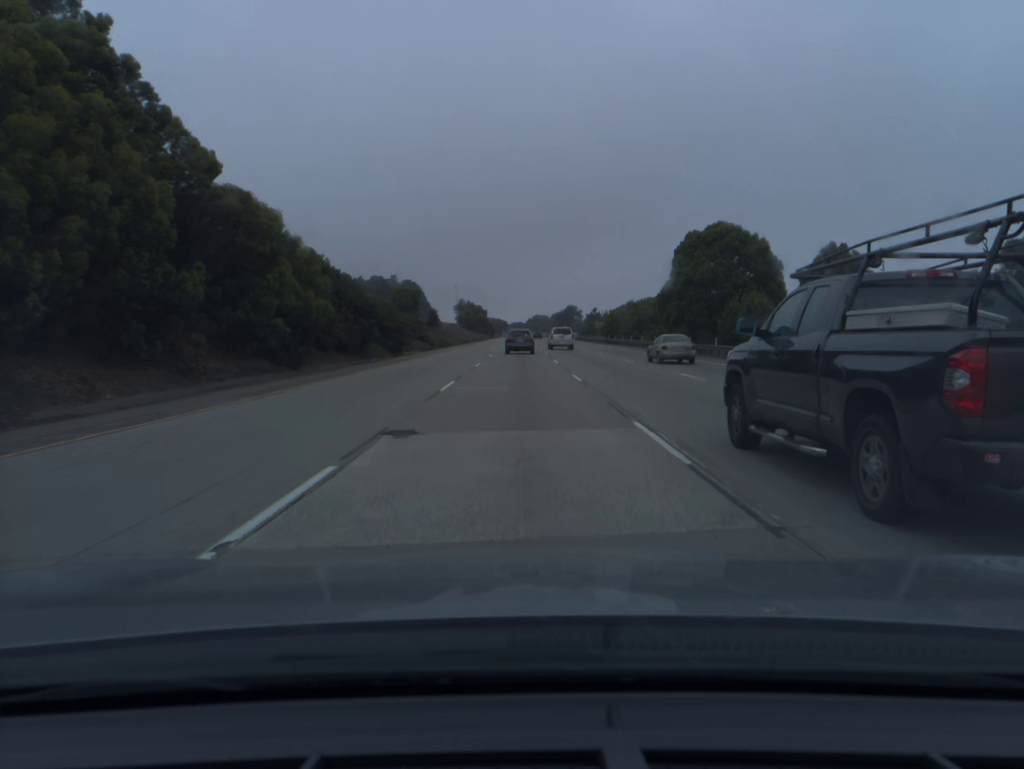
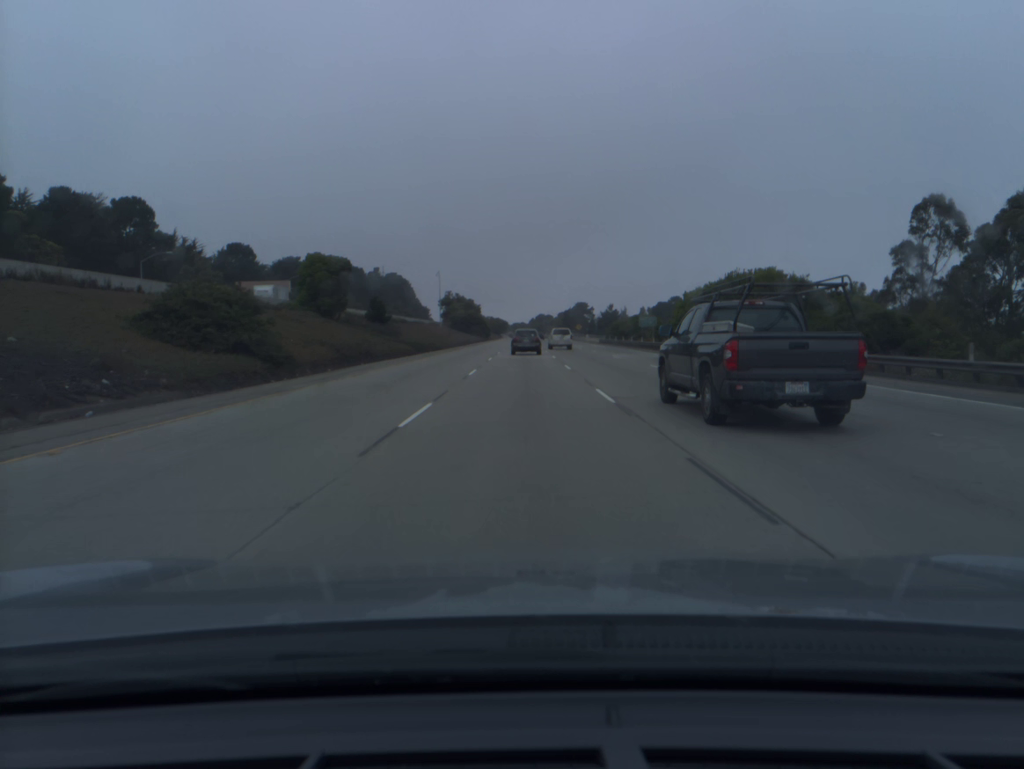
(-0.2, +51.2) m; 0°
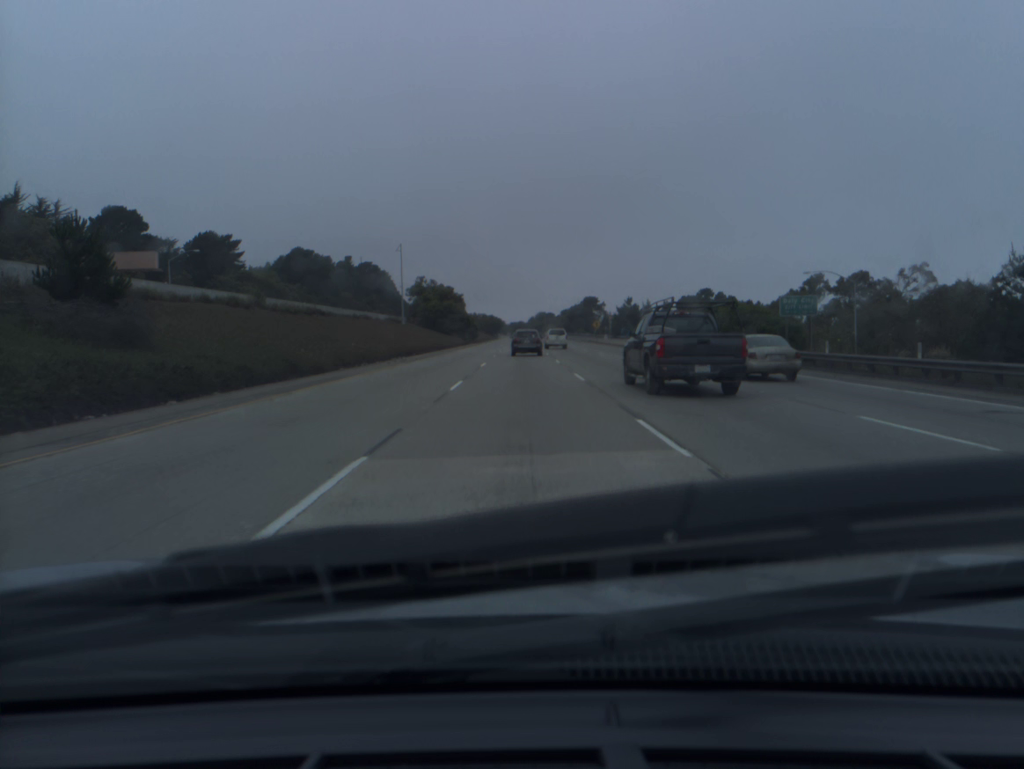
(+0.1, +50.6) m; 0°
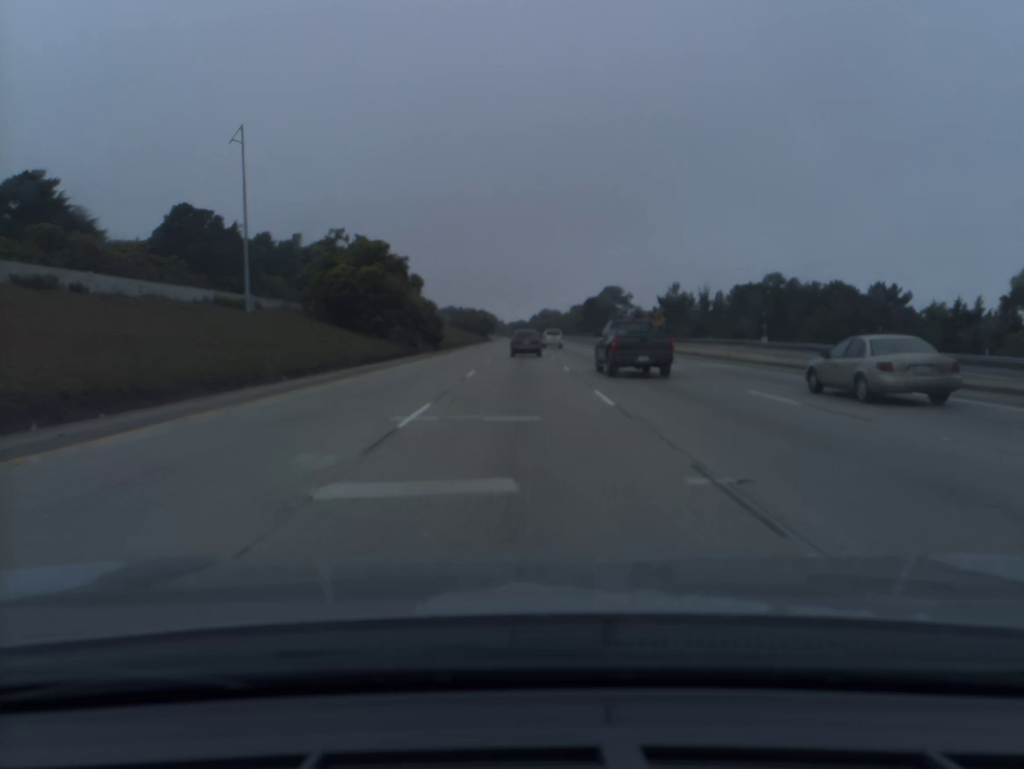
(0.0, +66.5) m; 0°
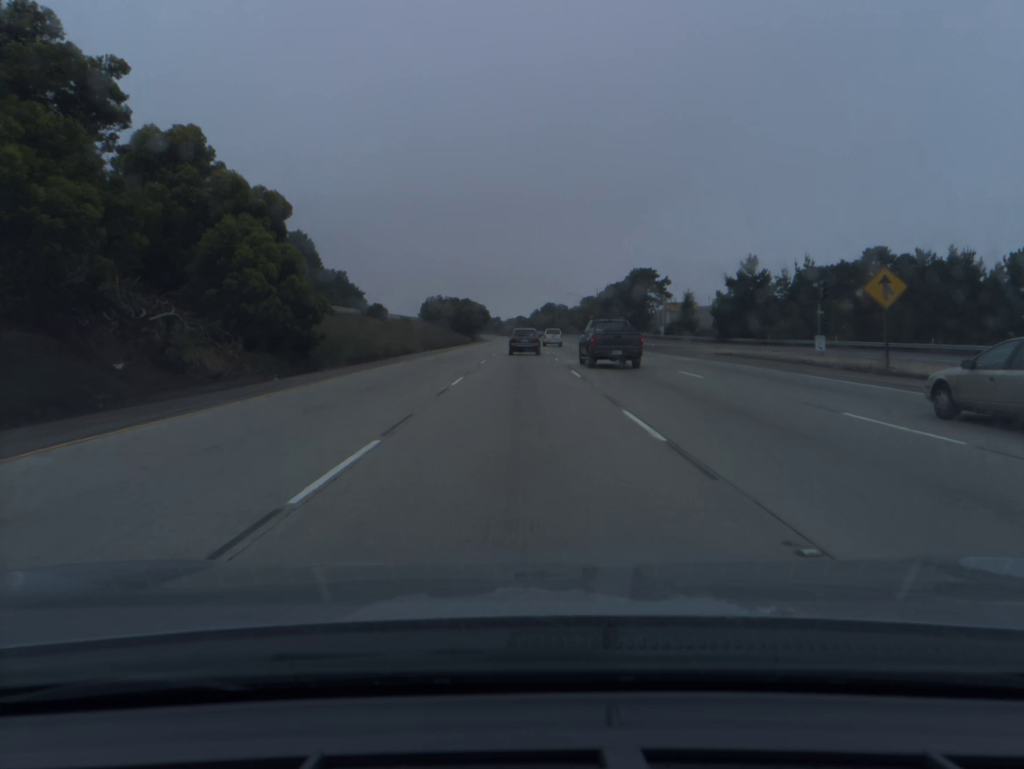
(+0.1, +49.4) m; 0°
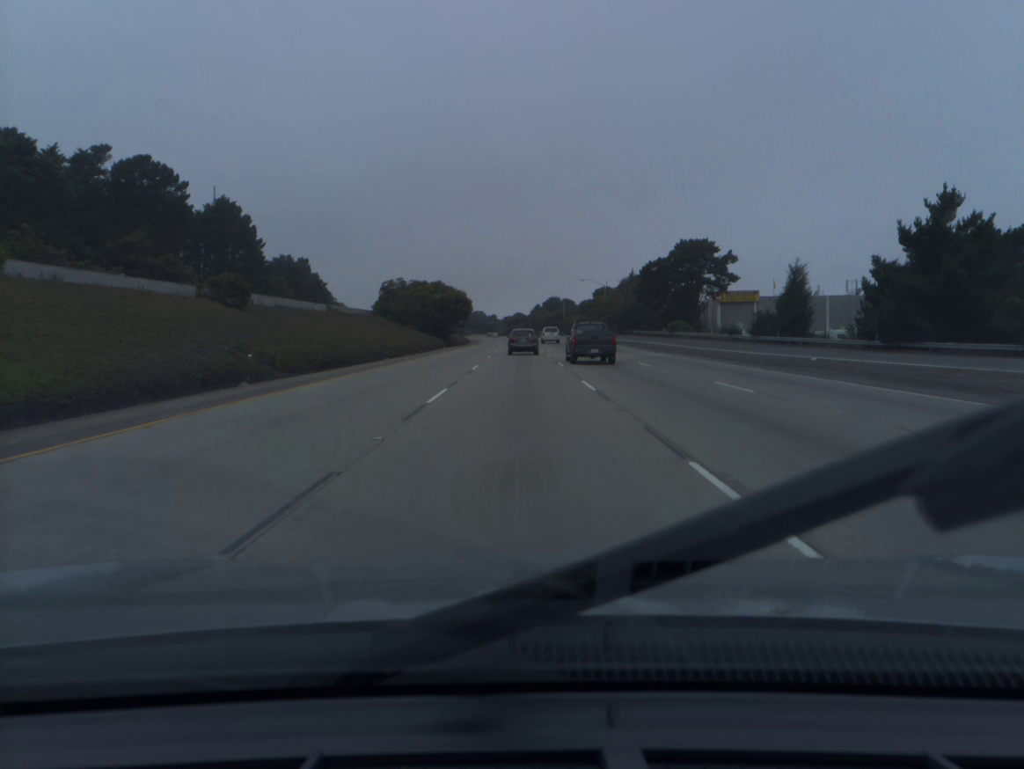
(0.0, +49.2) m; 0°
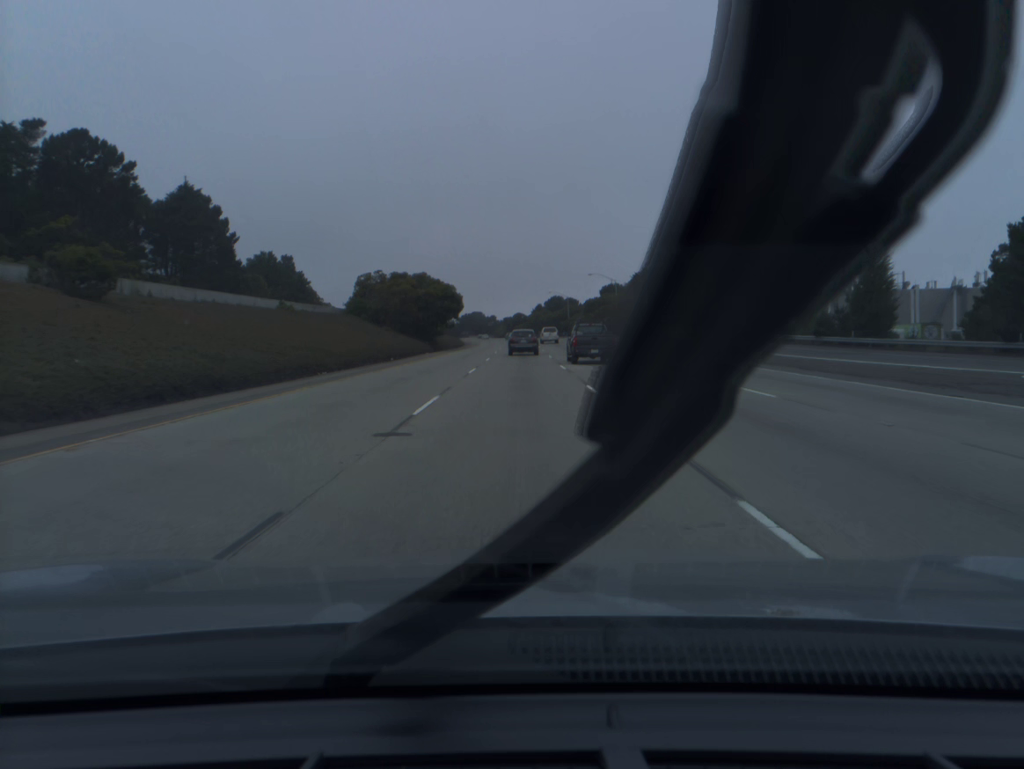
(0.0, +16.4) m; 0°
